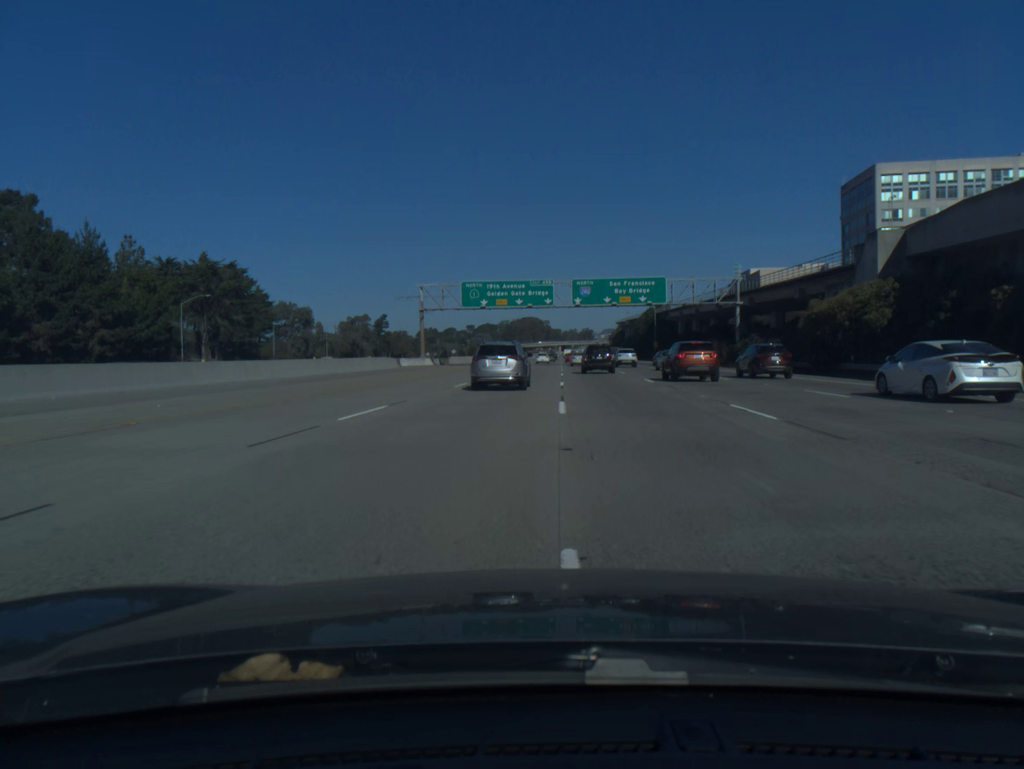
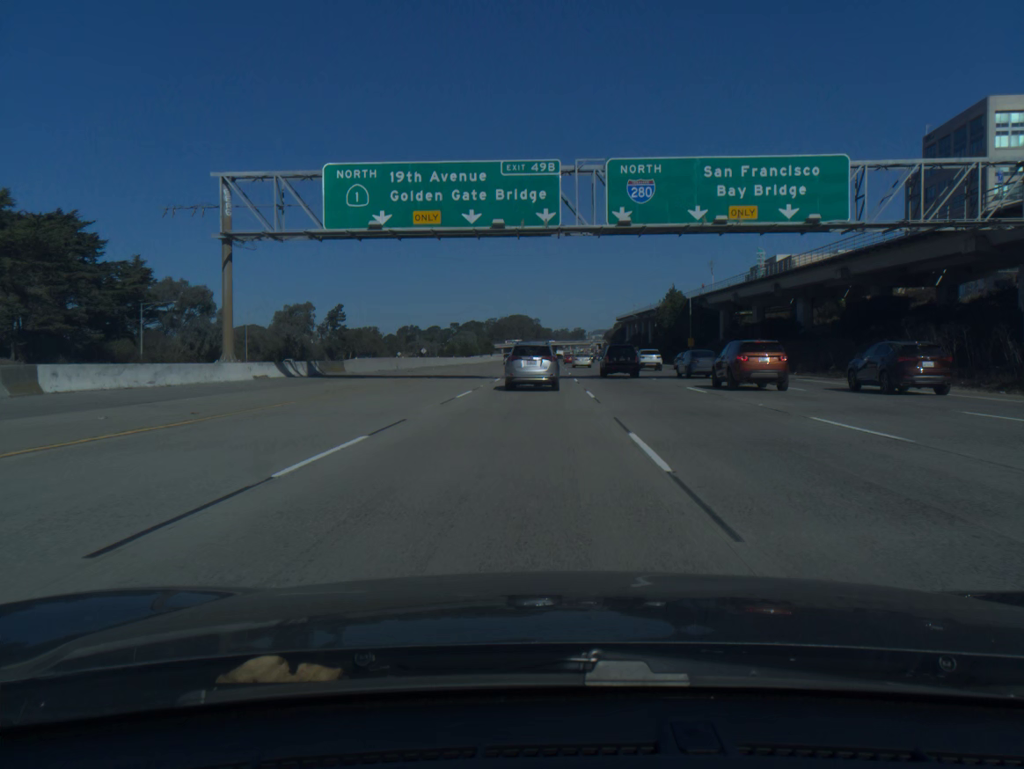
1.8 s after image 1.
(0.0, +50.3) m; +1°
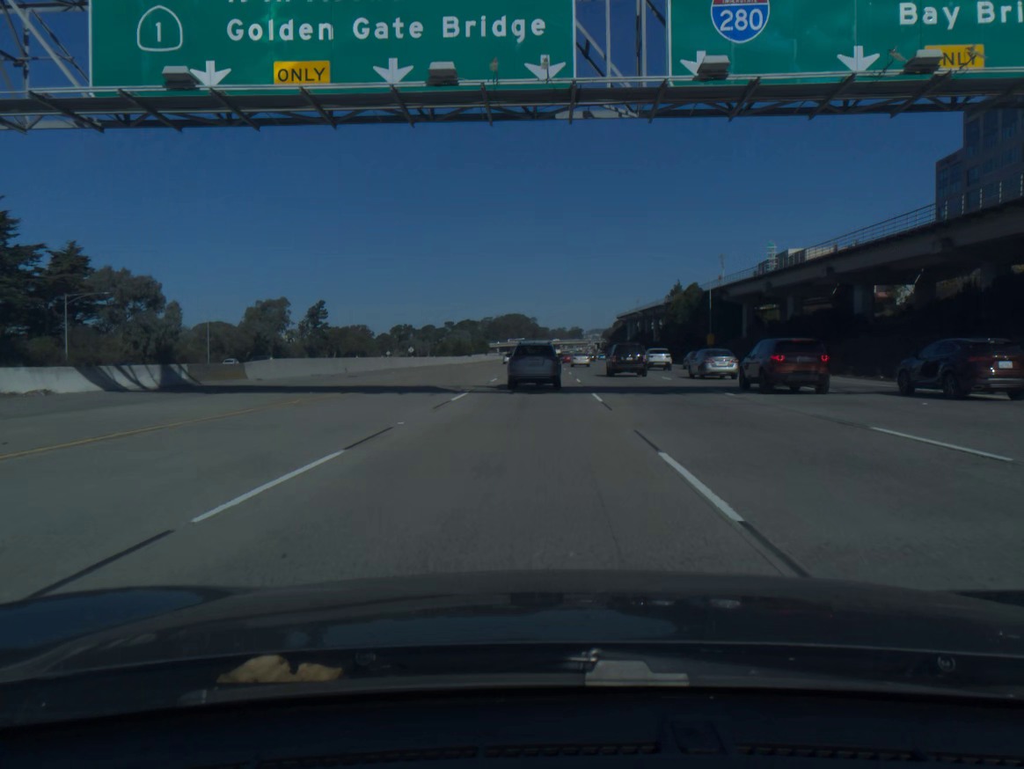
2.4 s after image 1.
(0.0, +16.6) m; 0°
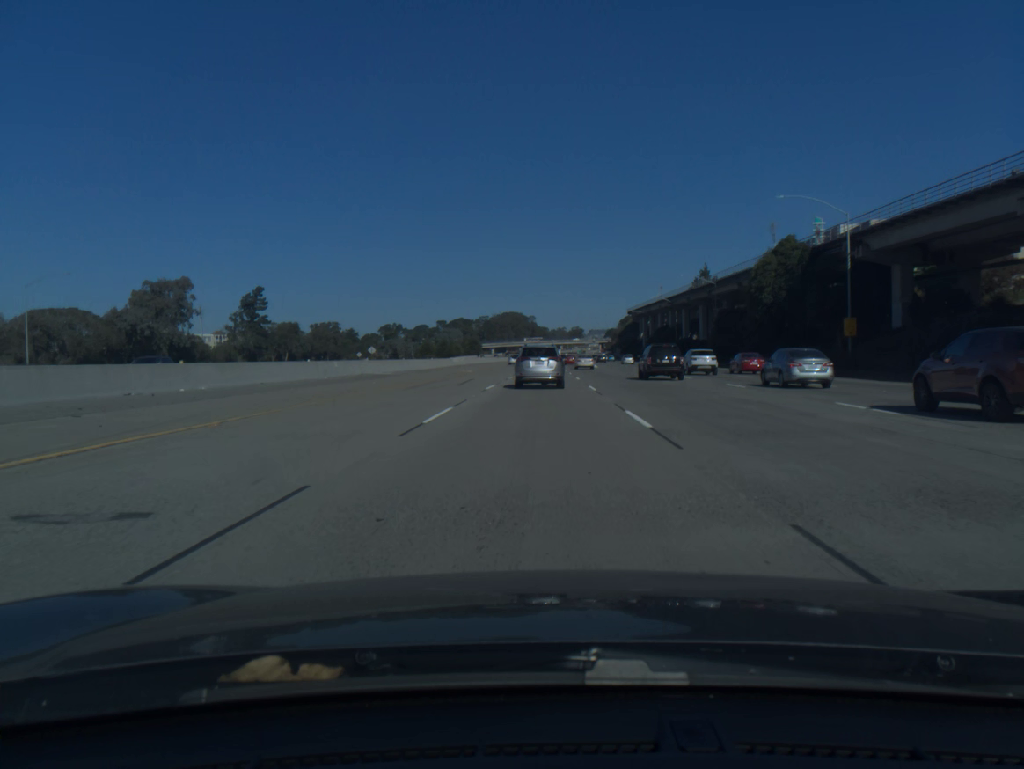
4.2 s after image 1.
(+0.1, +49.9) m; 0°
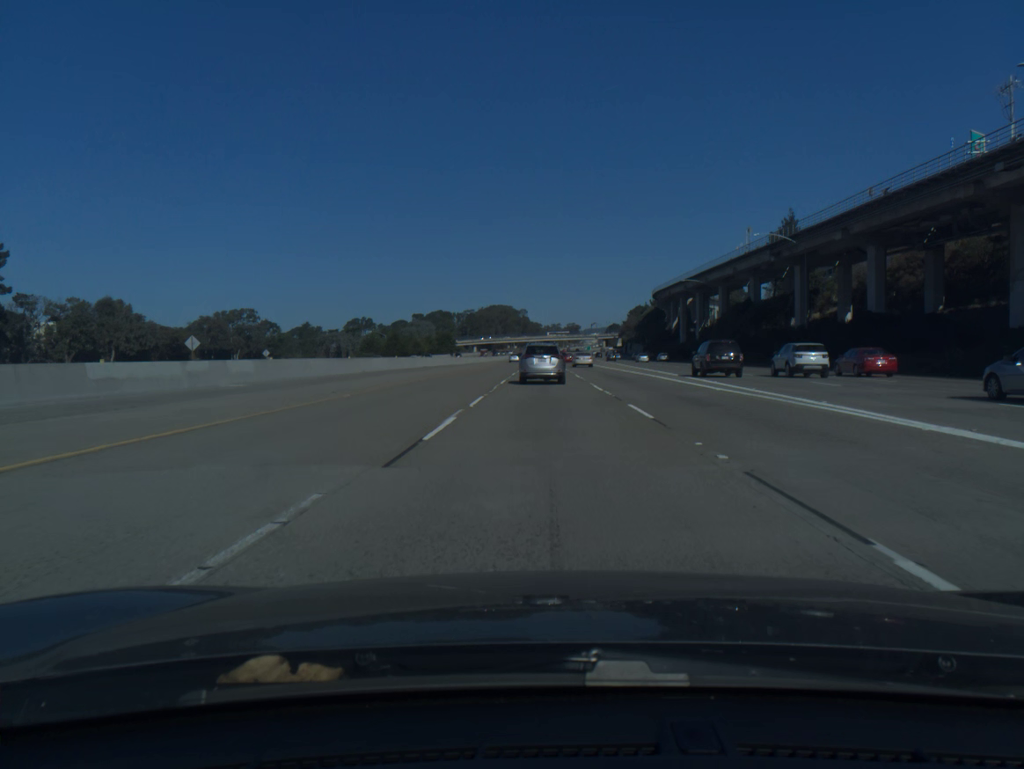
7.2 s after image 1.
(+0.3, +83.6) m; +1°
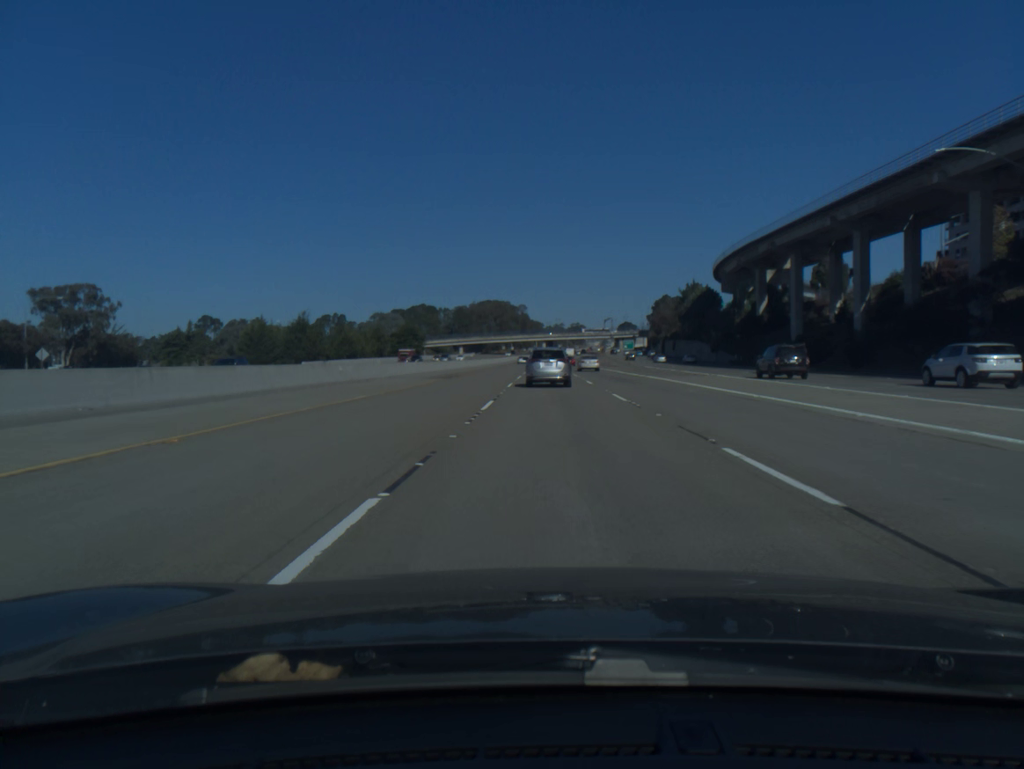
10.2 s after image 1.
(-0.4, +83.7) m; 0°
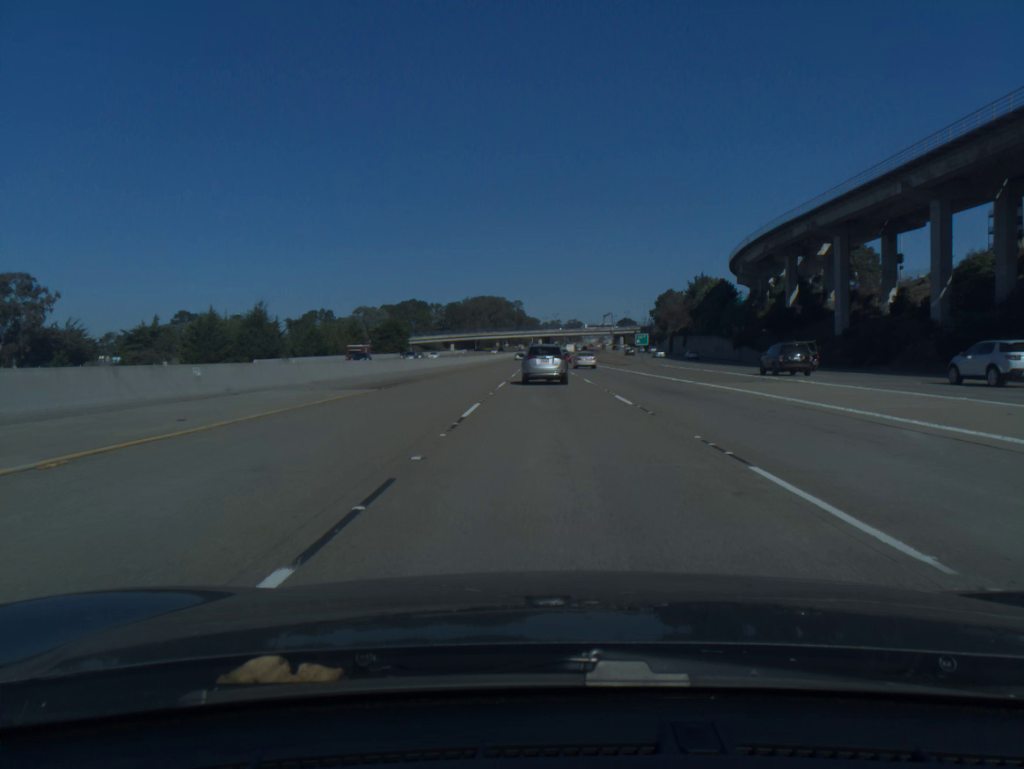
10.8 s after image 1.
(0.0, +16.8) m; 0°
